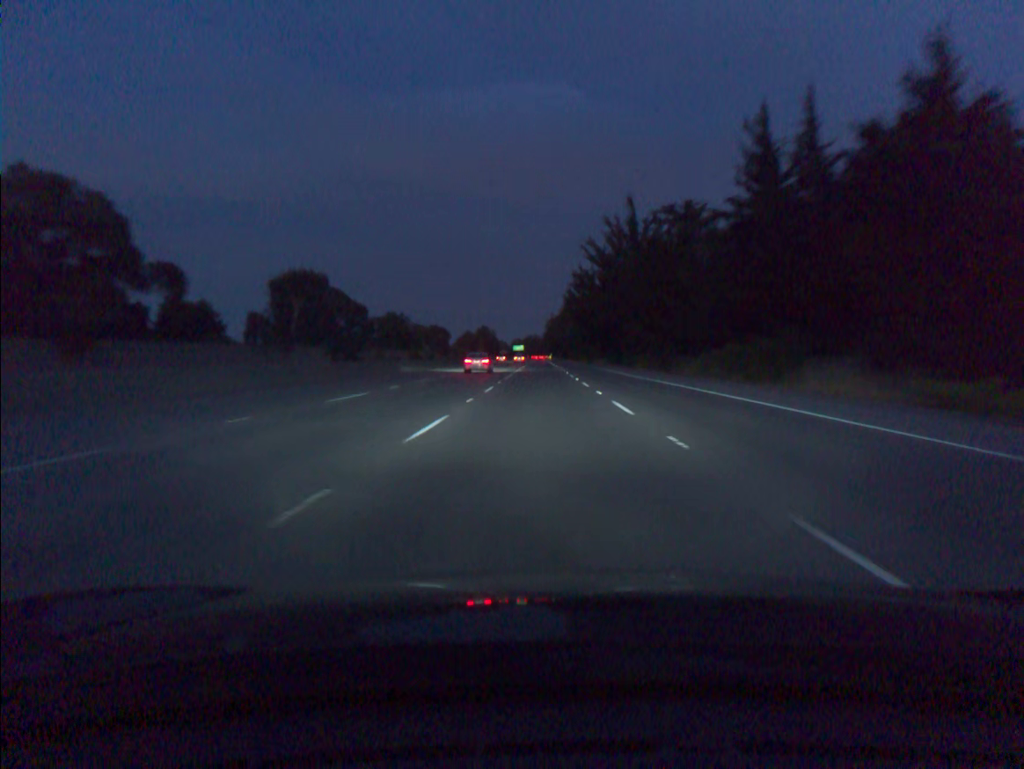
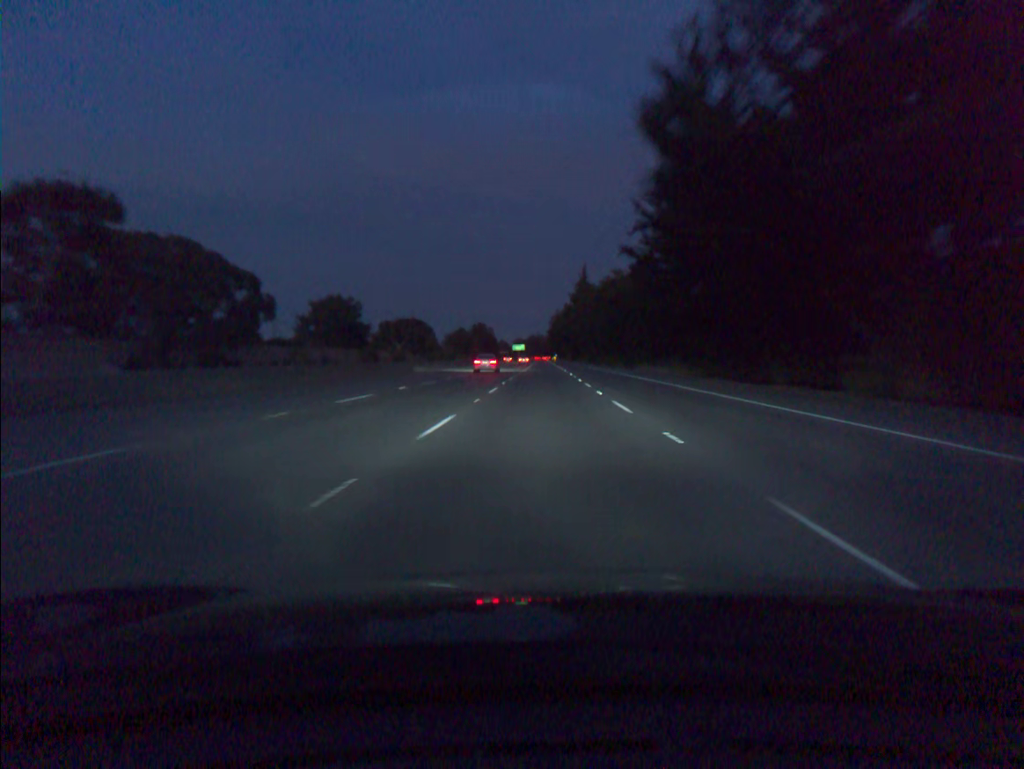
(-0.2, +72.2) m; 0°
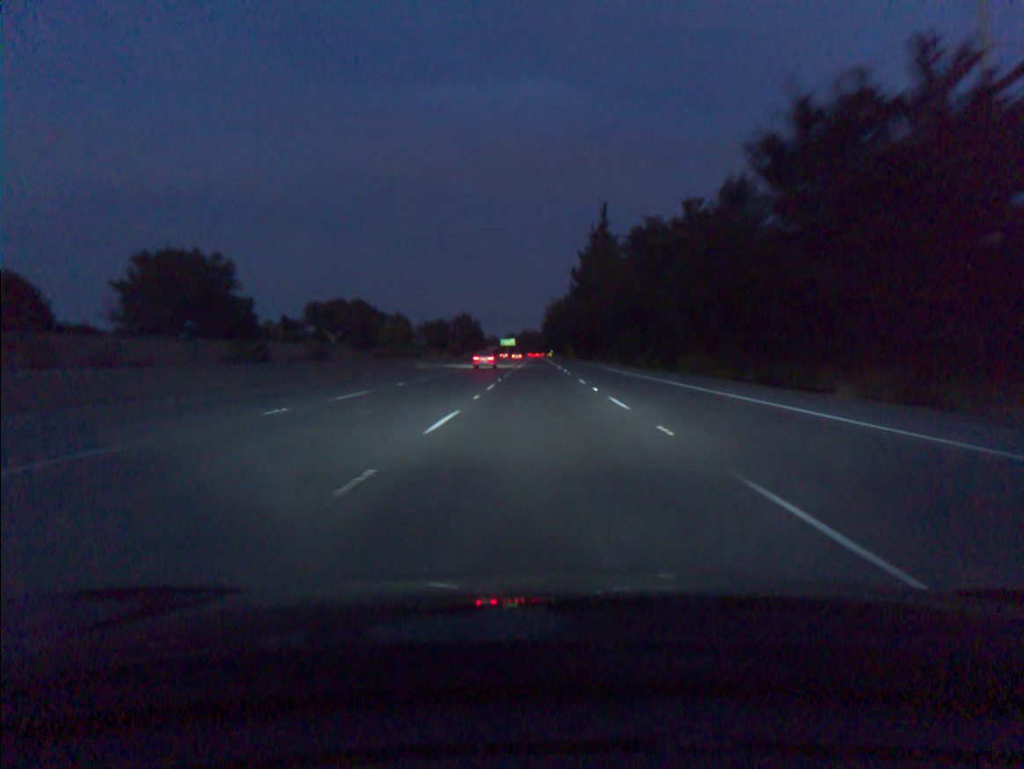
(+0.1, +72.4) m; 0°
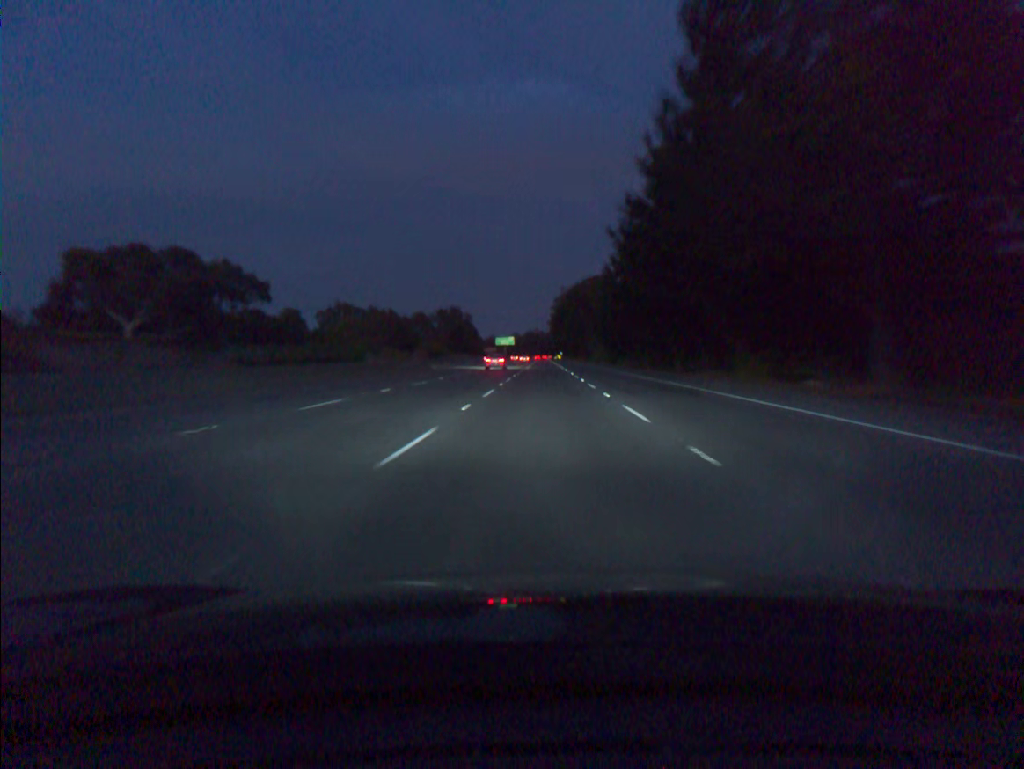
(-0.3, +90.9) m; 0°
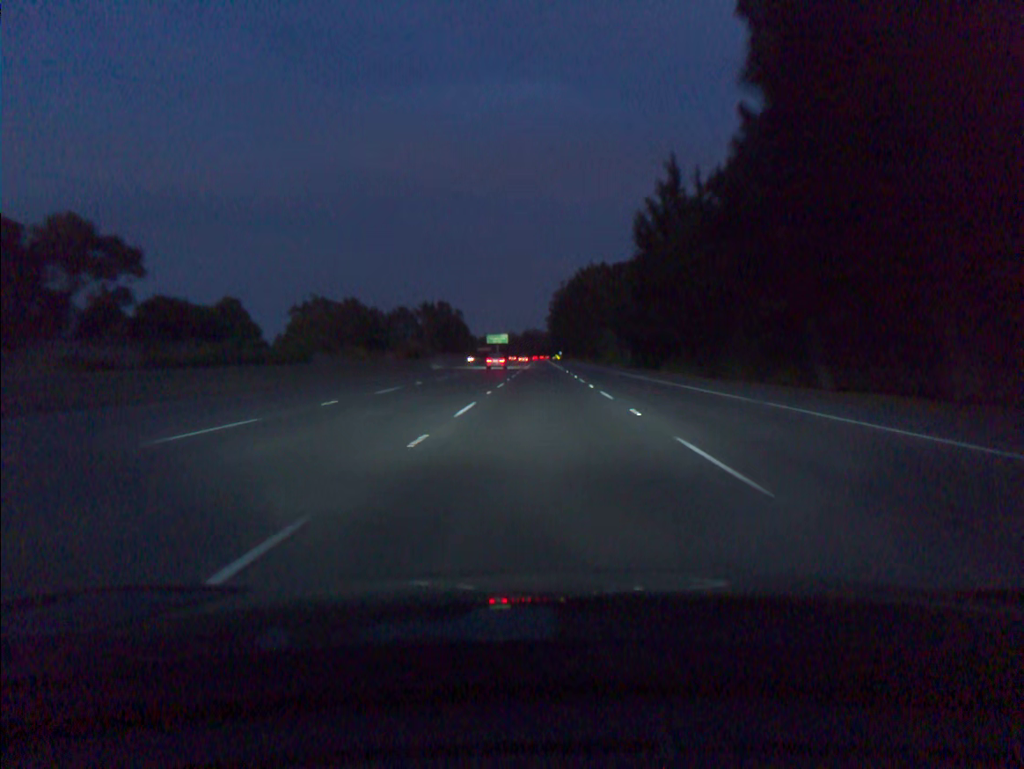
(0.0, +36.5) m; 0°
